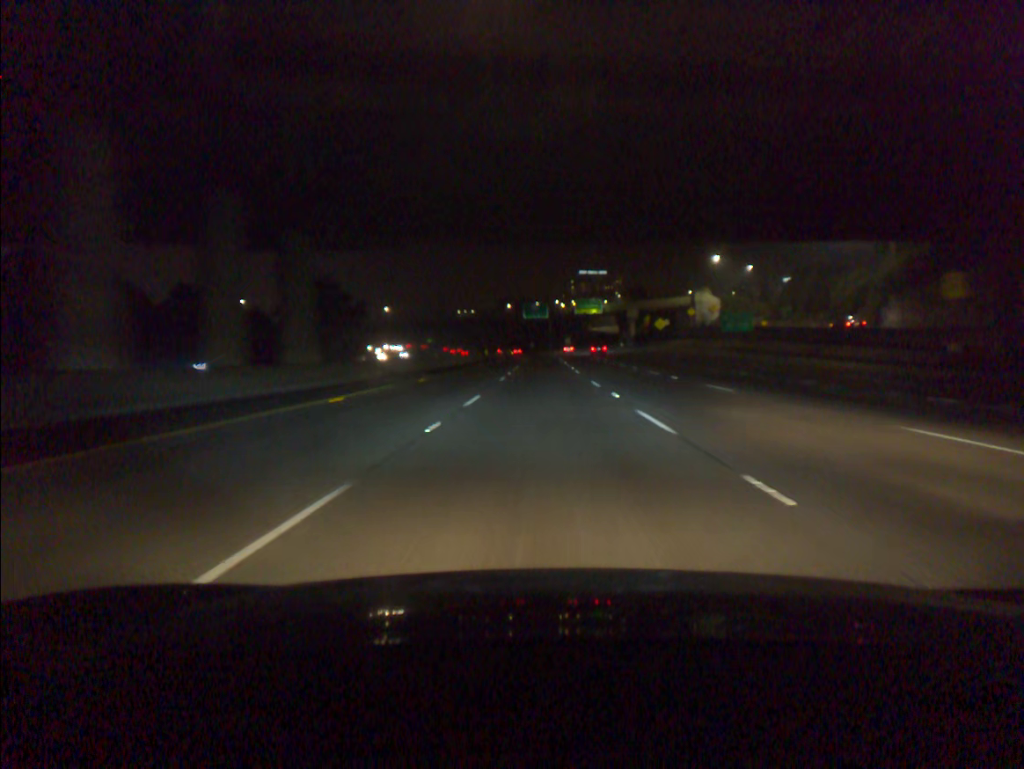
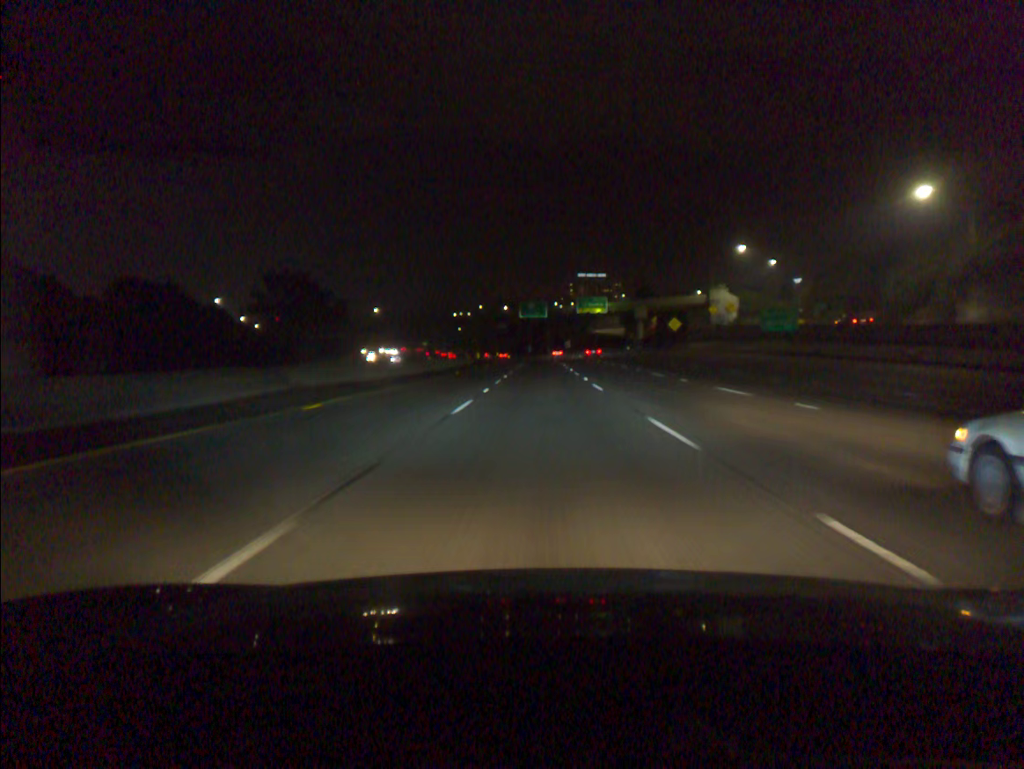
(0.0, +16.6) m; 0°
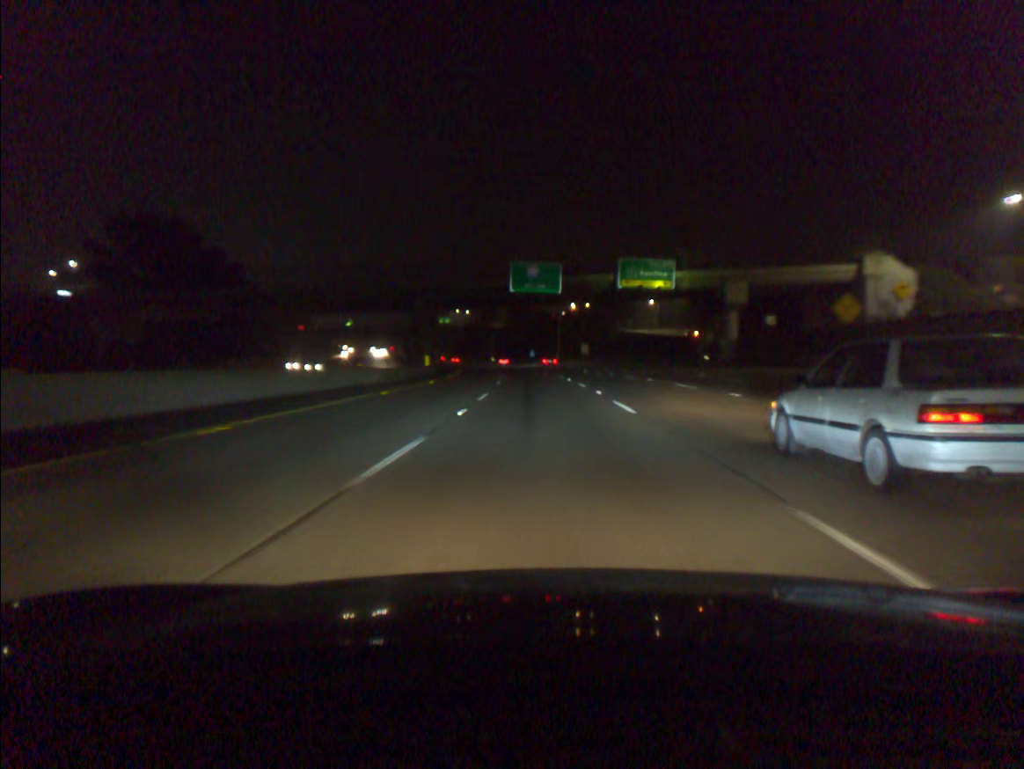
(0.0, +66.6) m; 0°
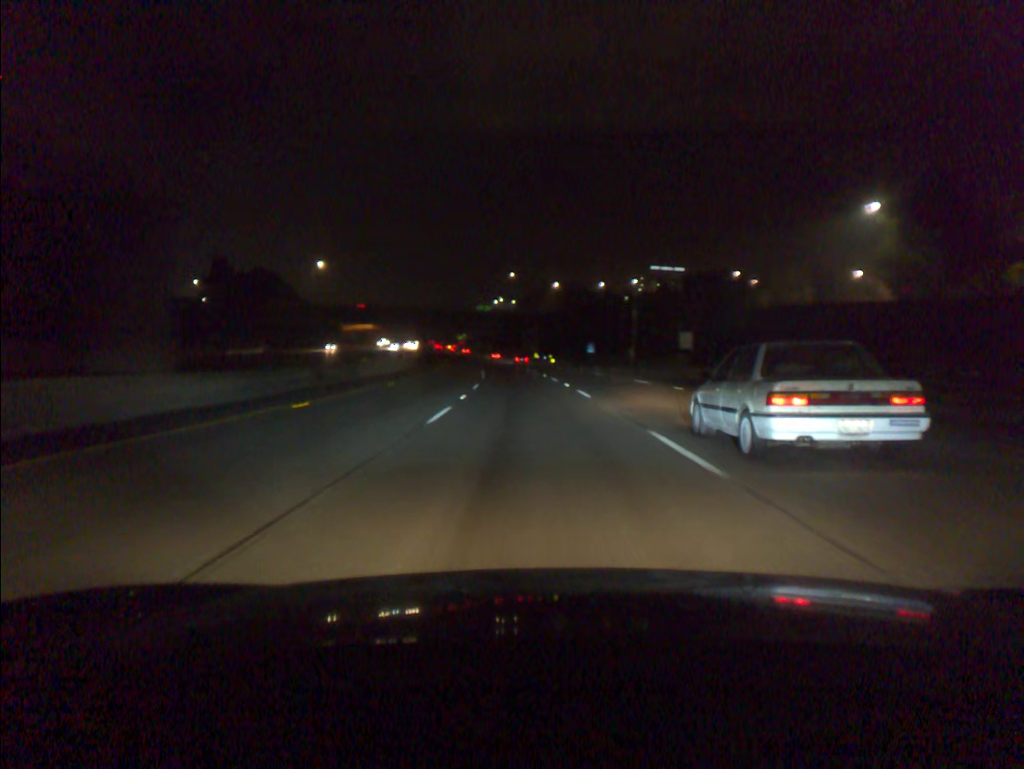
(-1.7, +66.9) m; -4°
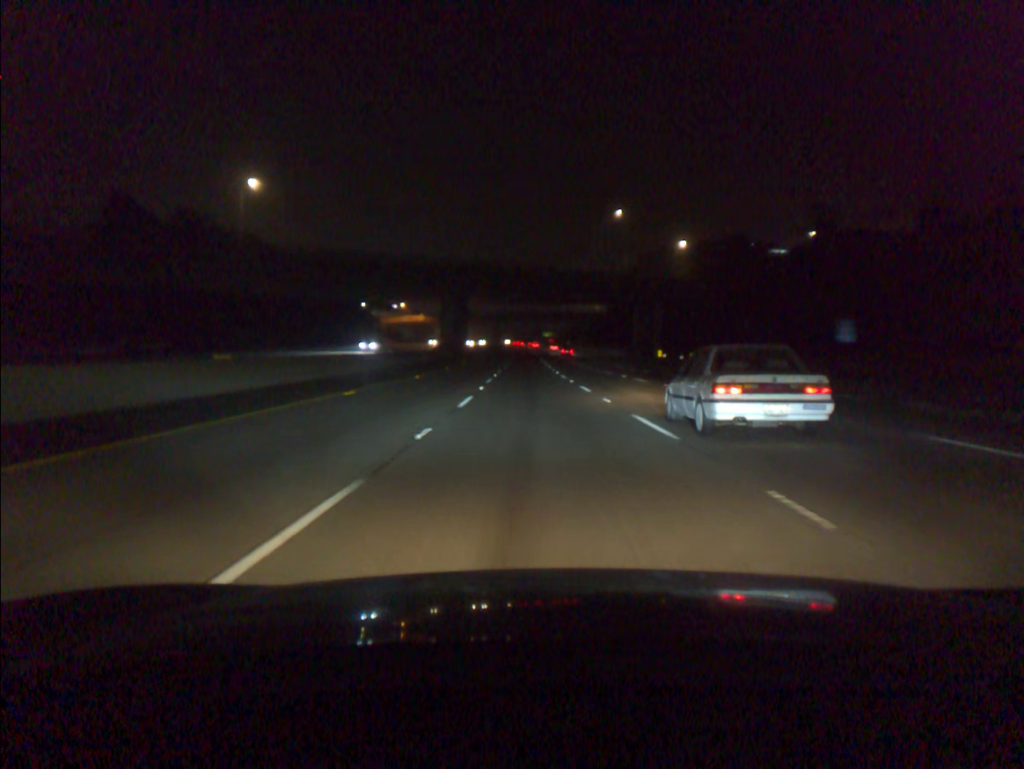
(-5.1, +83.8) m; -7°
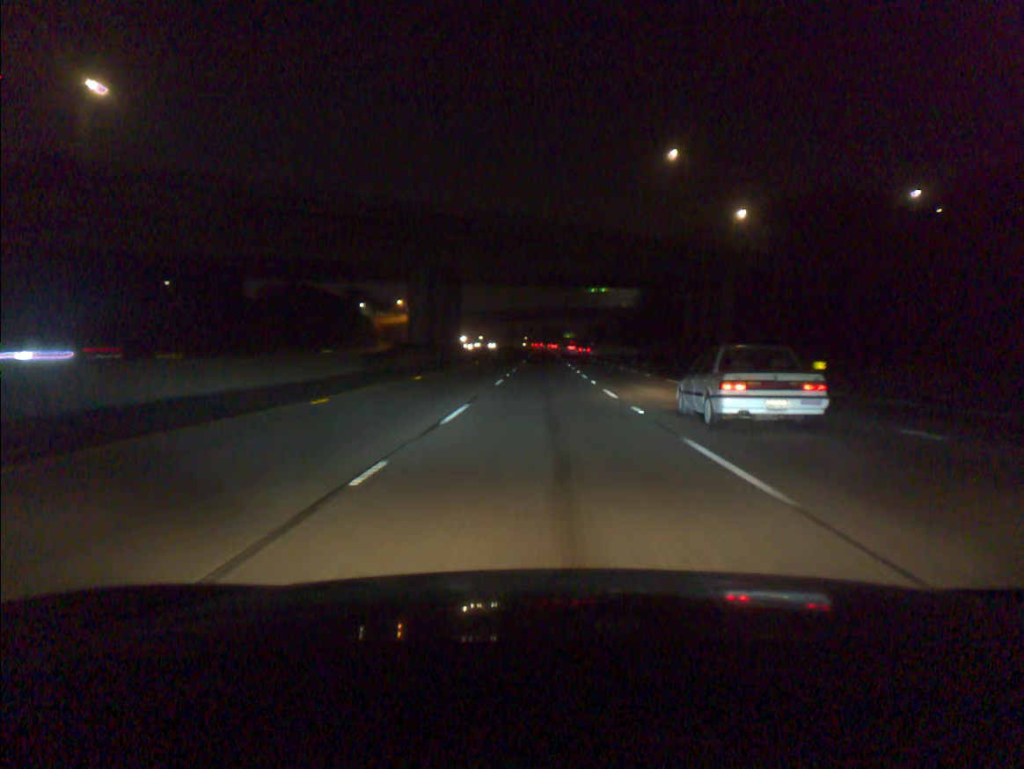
(-0.5, +33.6) m; -1°
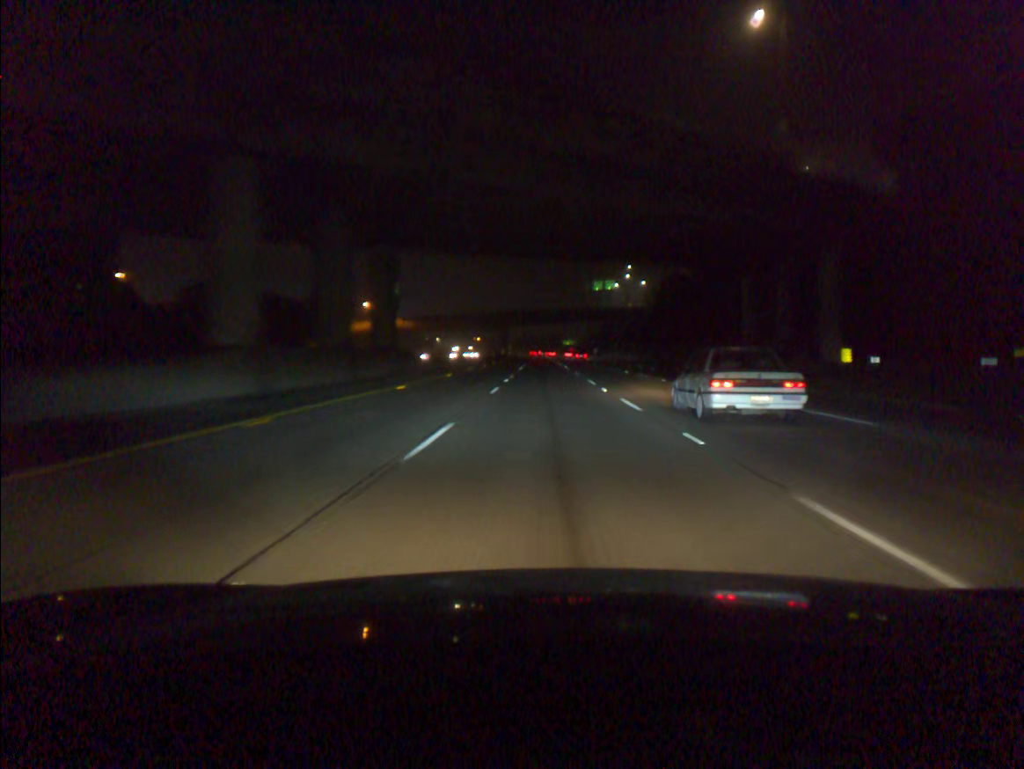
(0.0, +33.5) m; 0°
